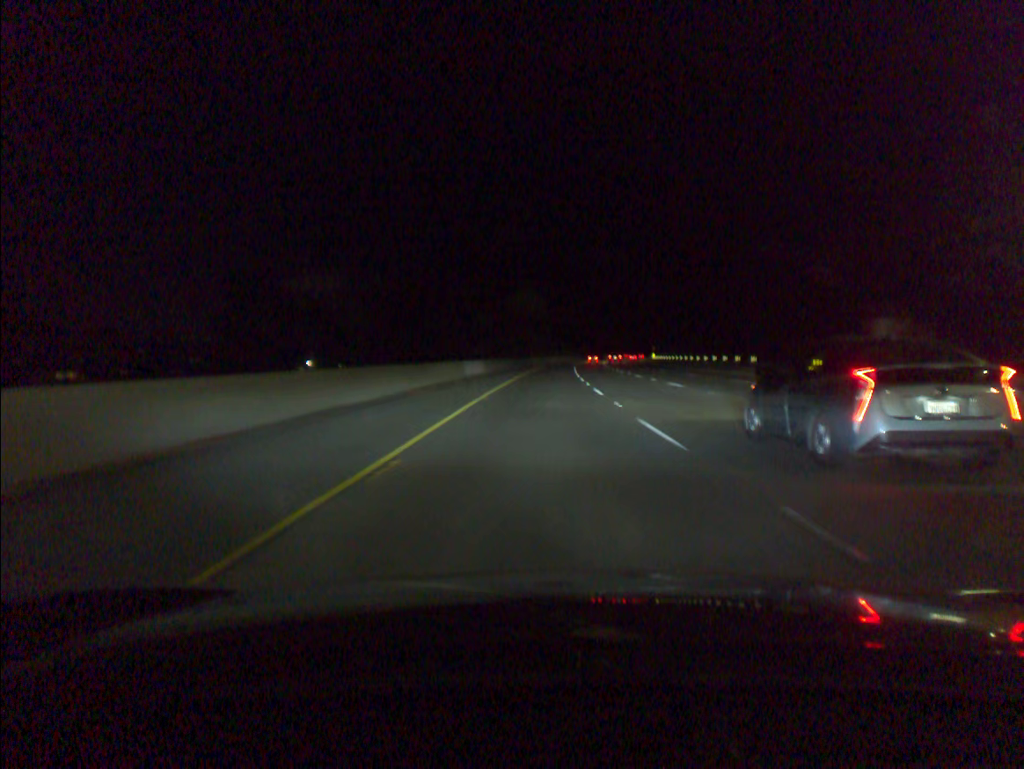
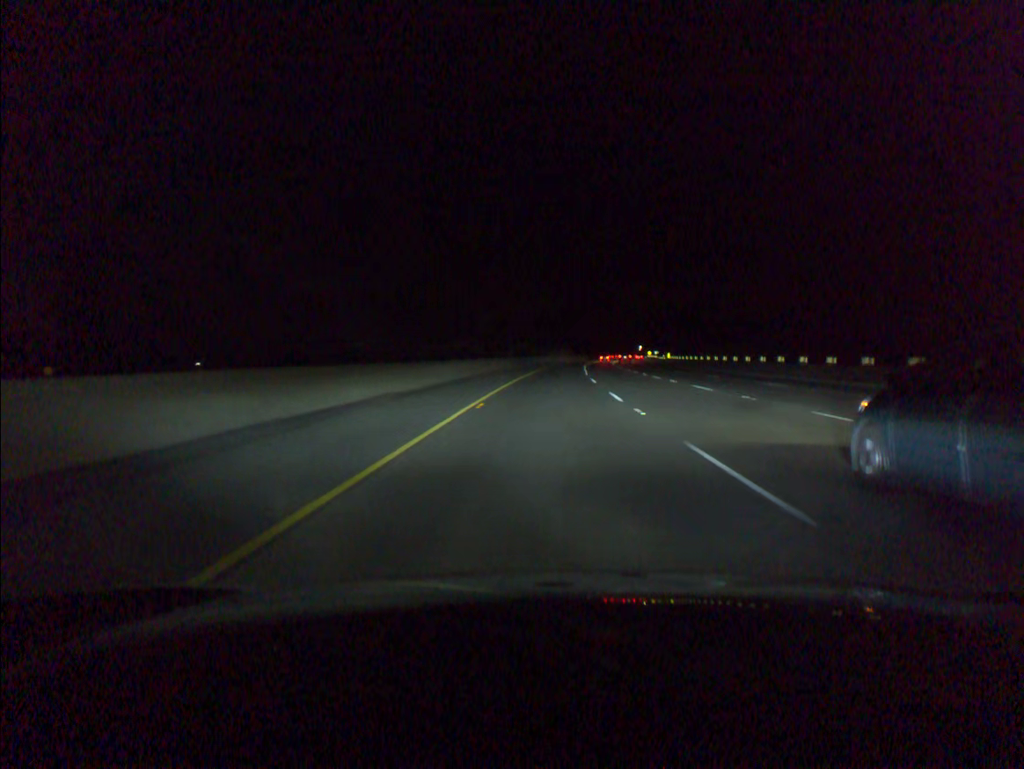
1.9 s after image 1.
(+0.9, +63.0) m; +2°
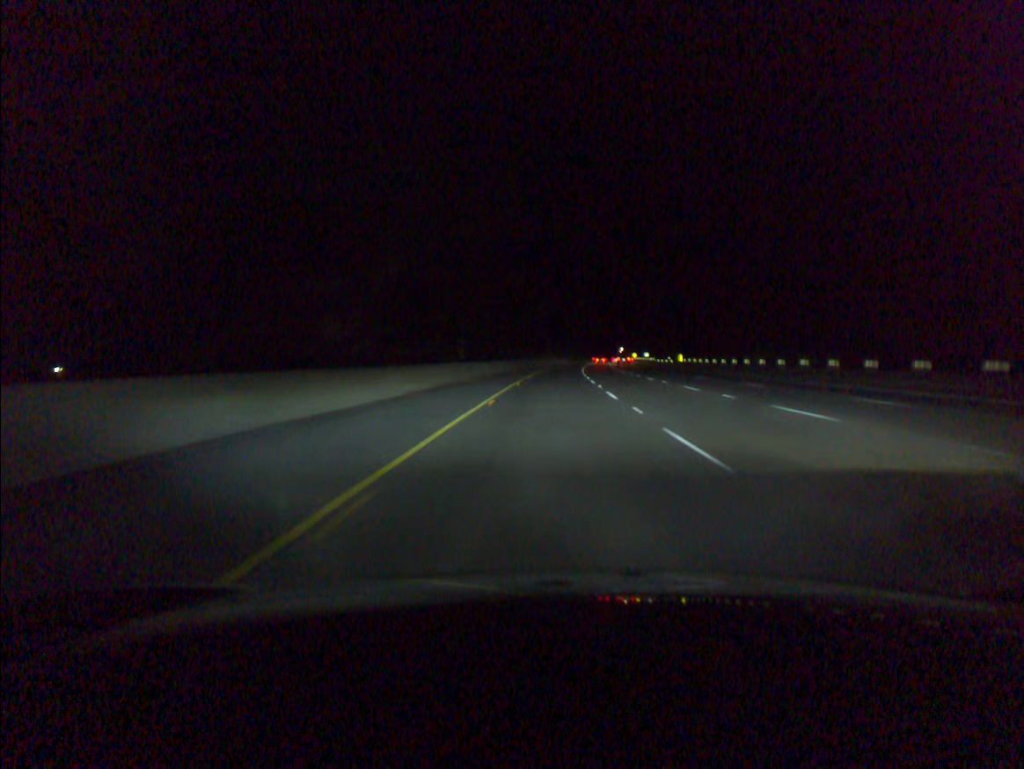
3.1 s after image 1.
(+0.6, +40.9) m; +2°
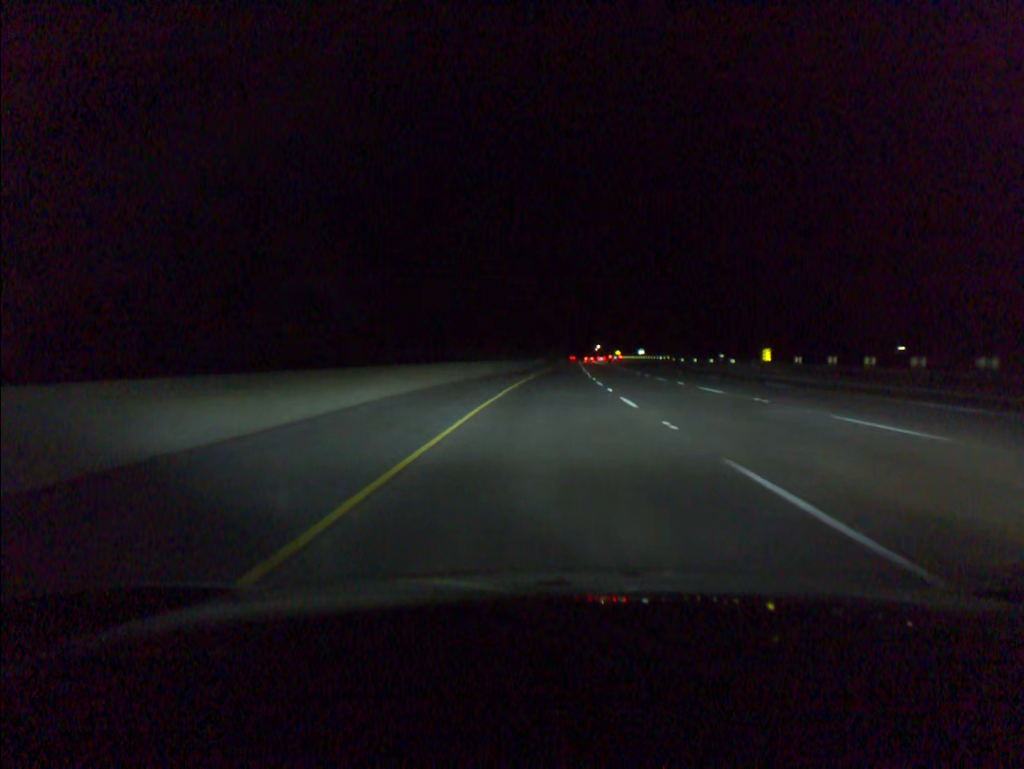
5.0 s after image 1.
(+1.3, +62.5) m; +2°
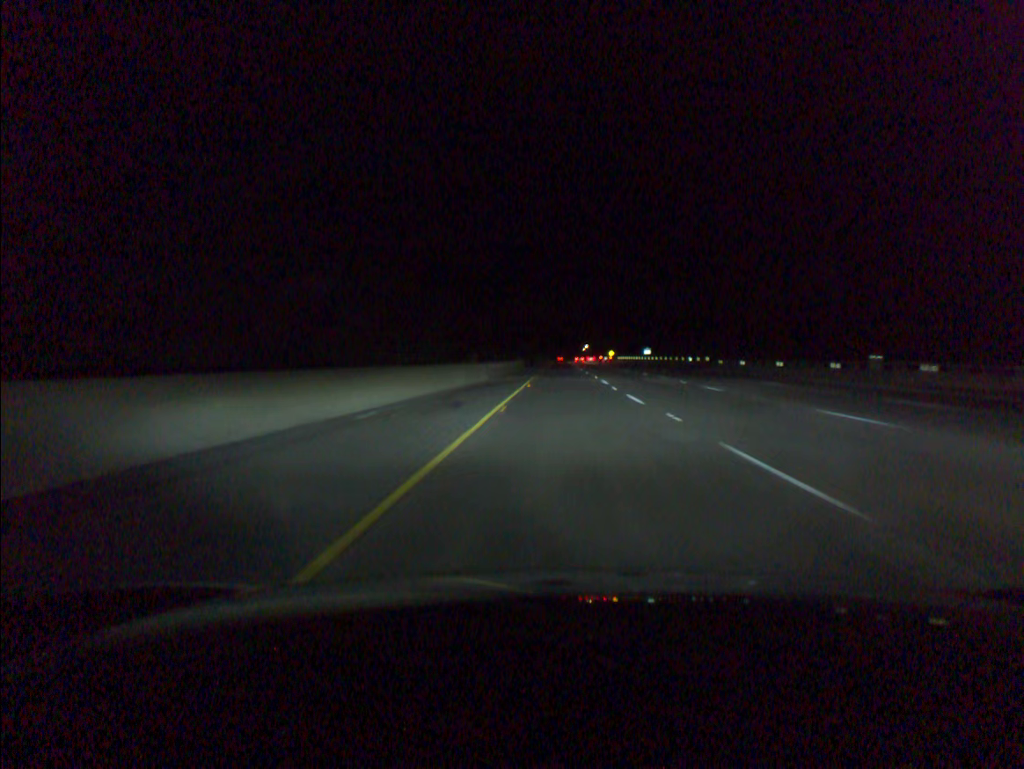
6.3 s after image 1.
(+0.5, +41.8) m; +1°
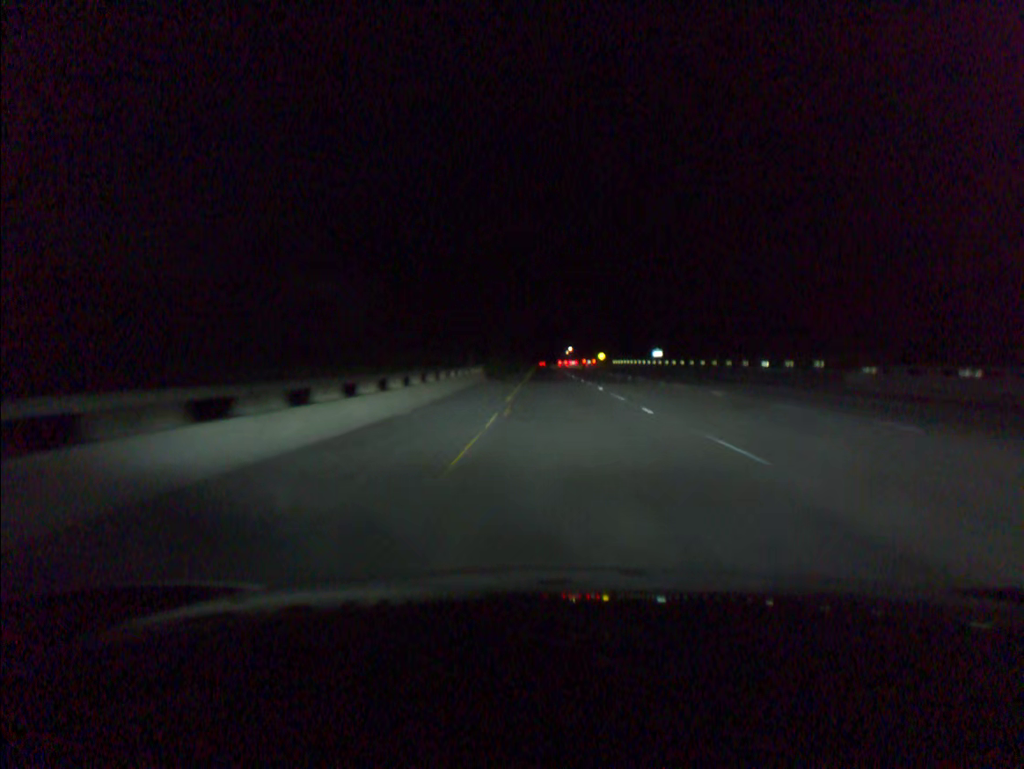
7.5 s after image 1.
(+0.5, +40.8) m; +1°
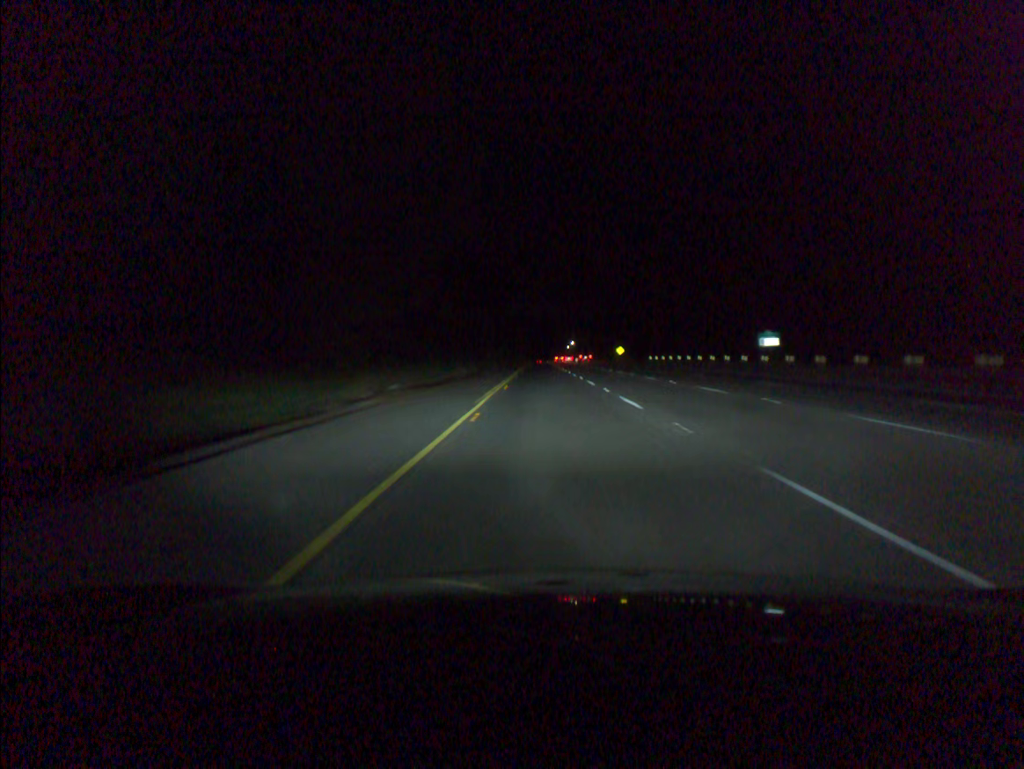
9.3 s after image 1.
(+0.3, +64.5) m; 0°
